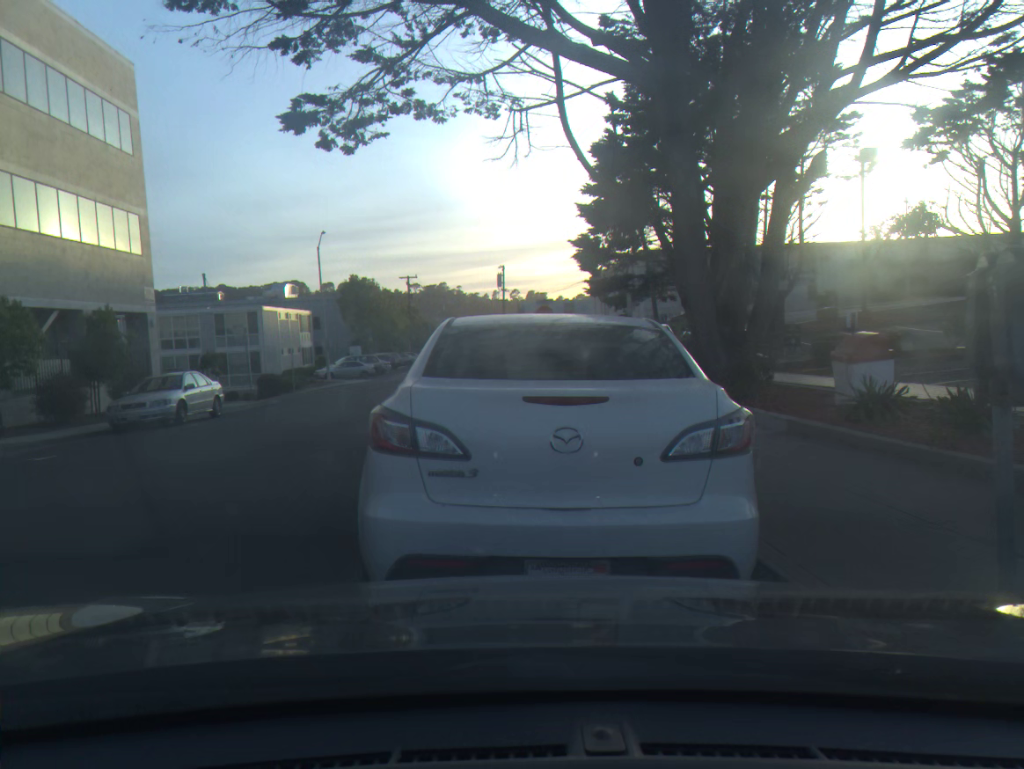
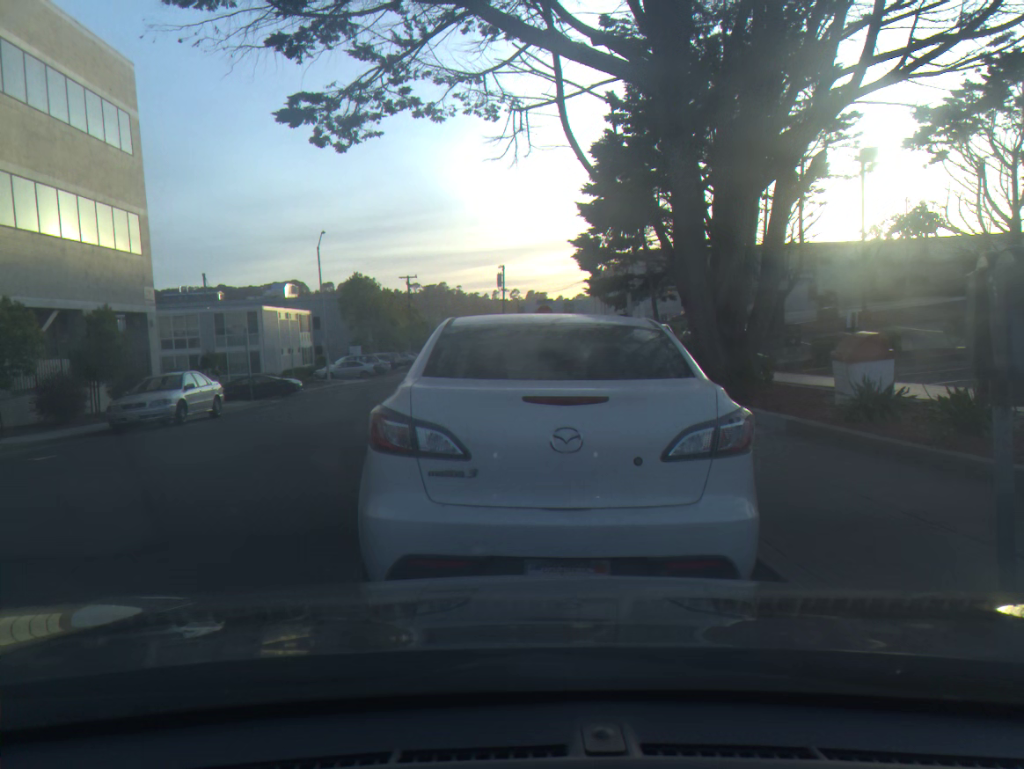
(0.0, 0.0) m; 0°
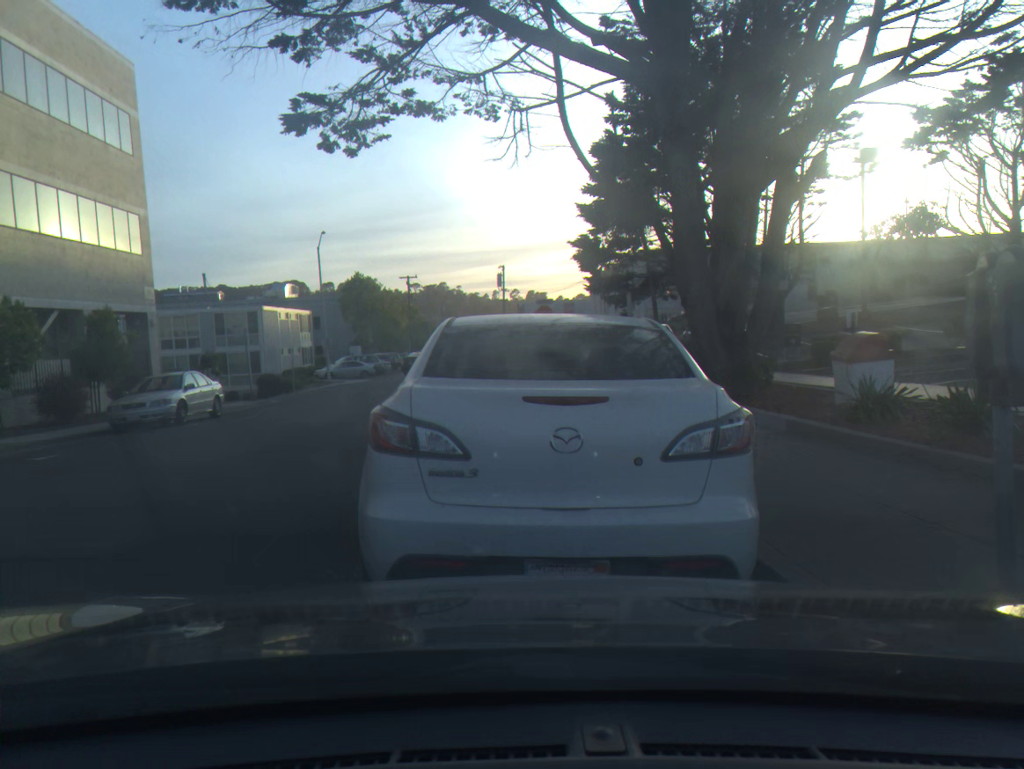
(0.0, 0.0) m; 0°
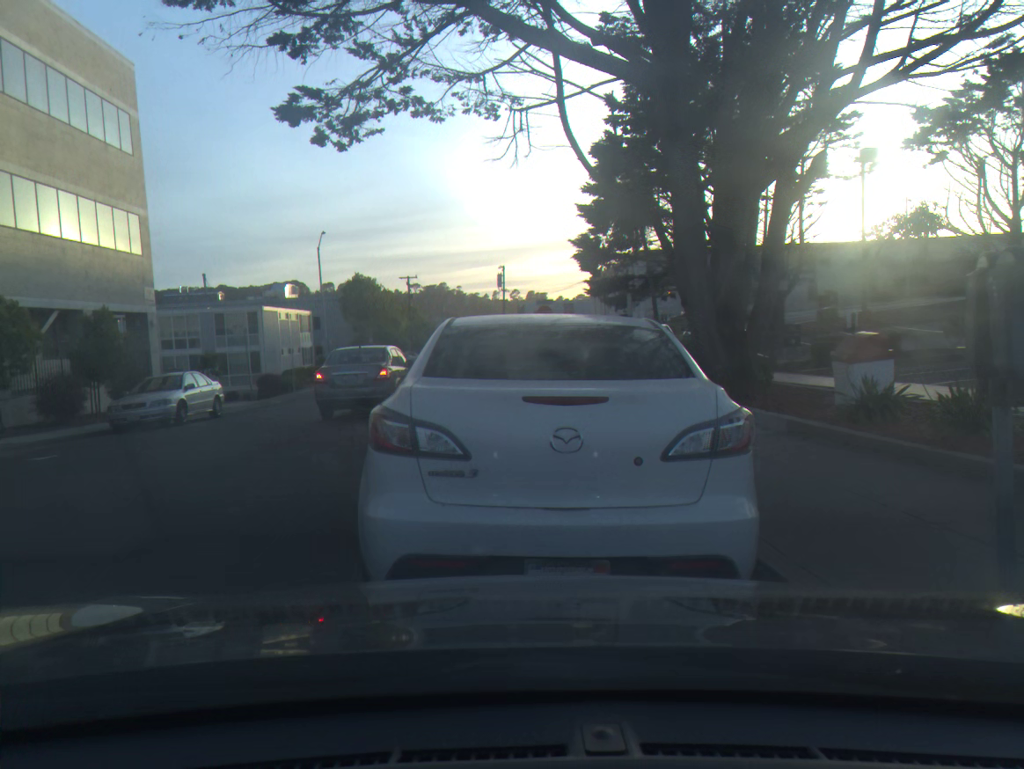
(0.0, 0.0) m; 0°
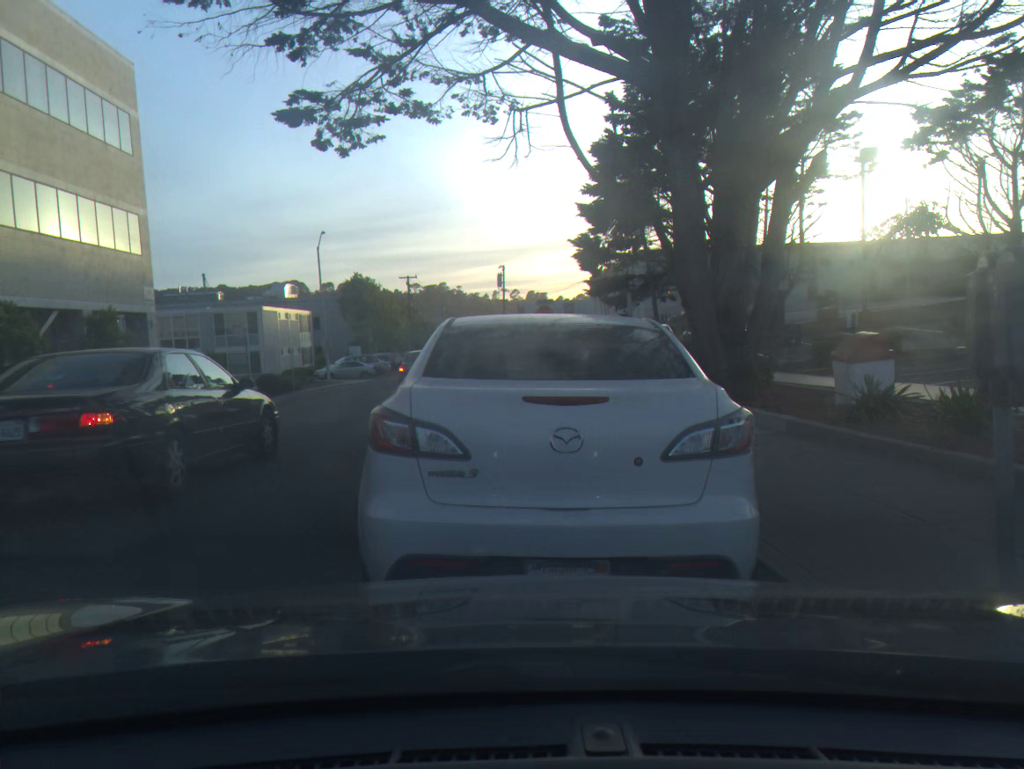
(0.0, 0.0) m; 0°
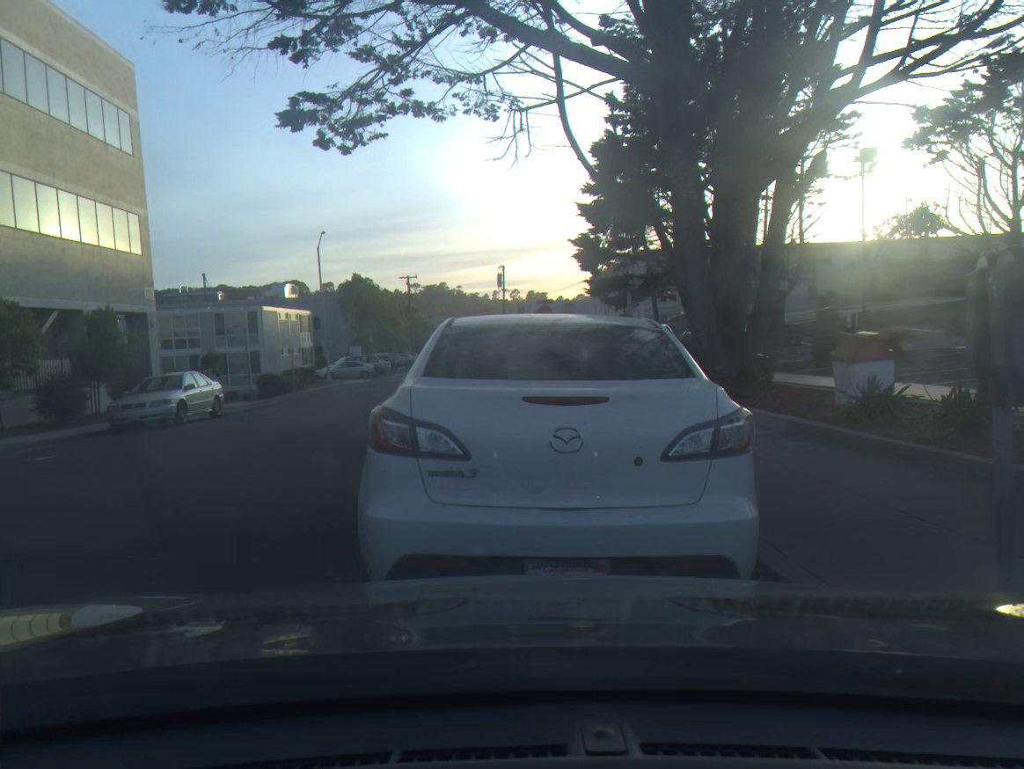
(0.0, 0.0) m; 0°
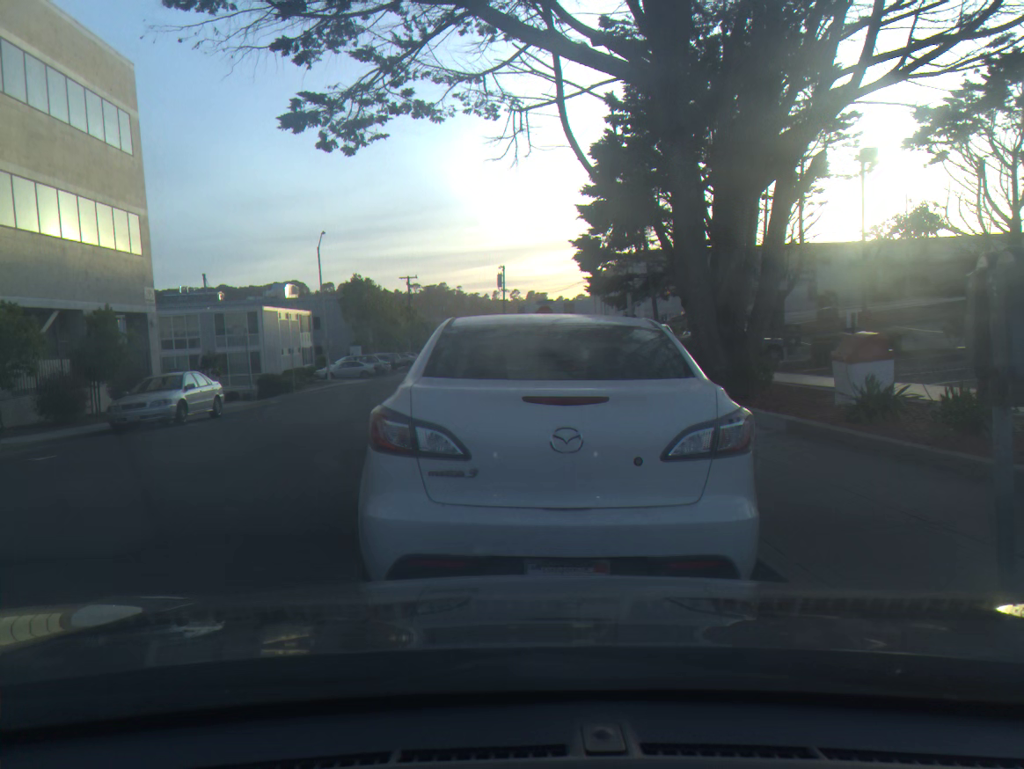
(0.0, 0.0) m; 0°
